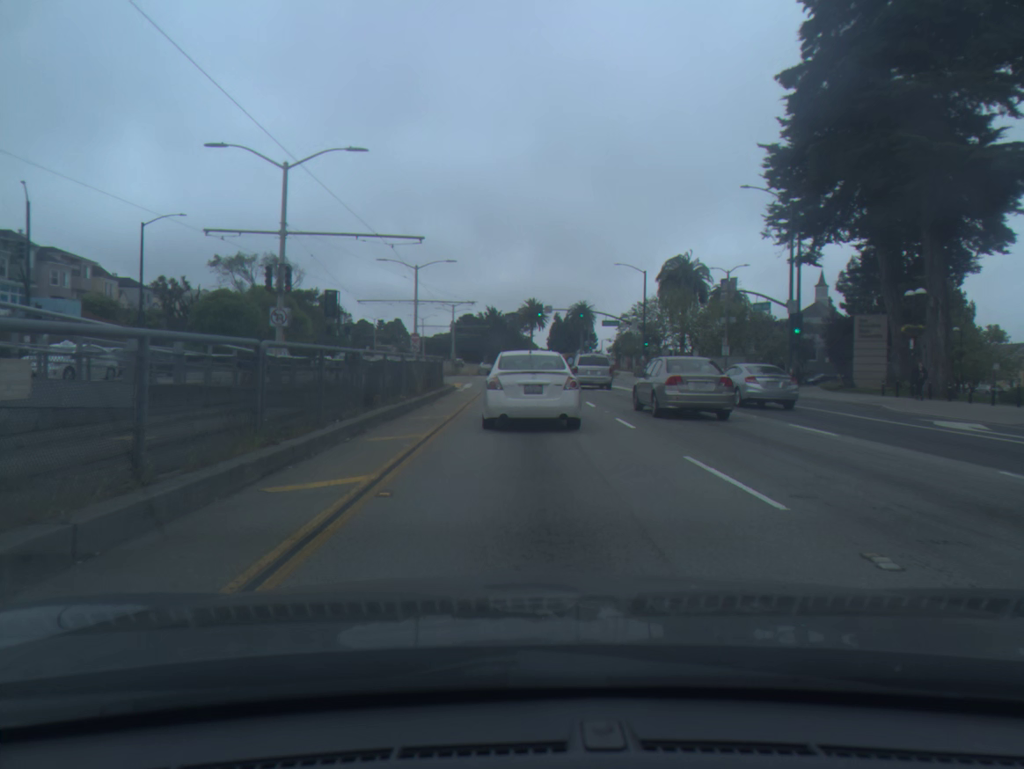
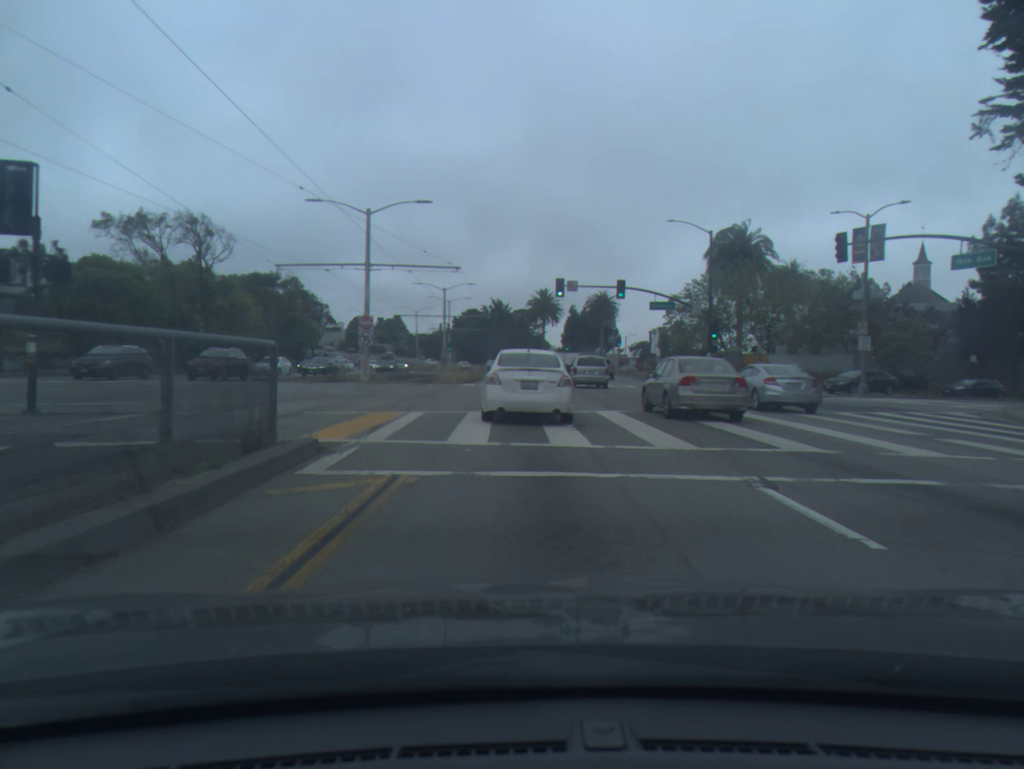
(-0.1, +24.2) m; 0°
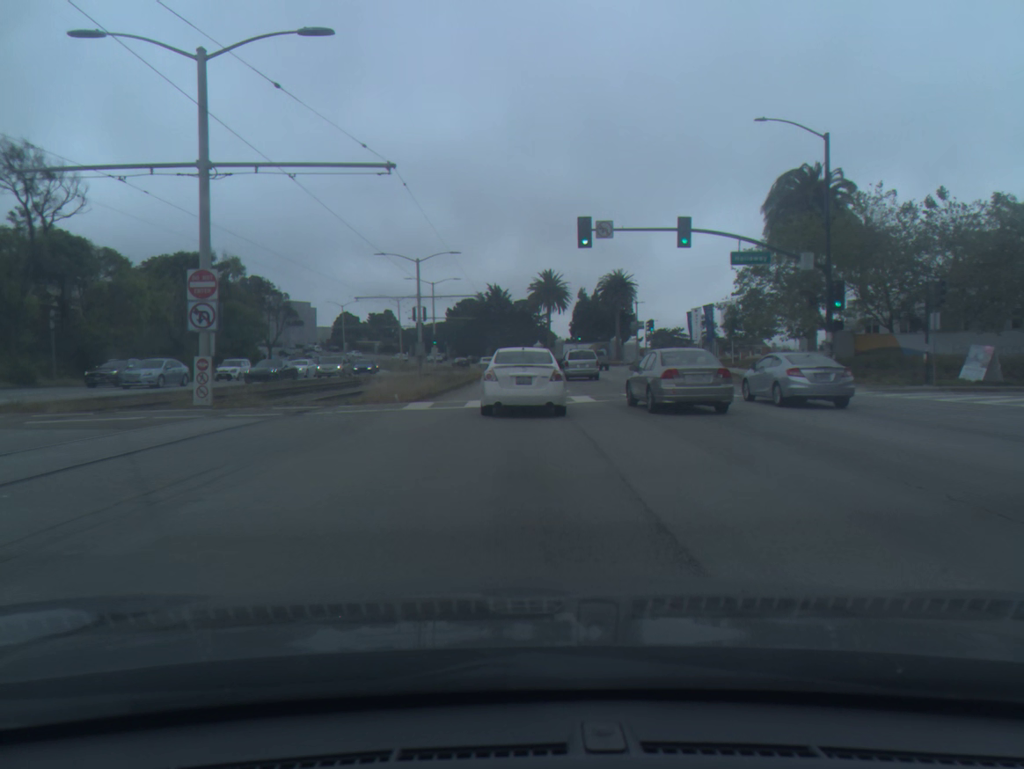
(0.0, +21.2) m; 0°
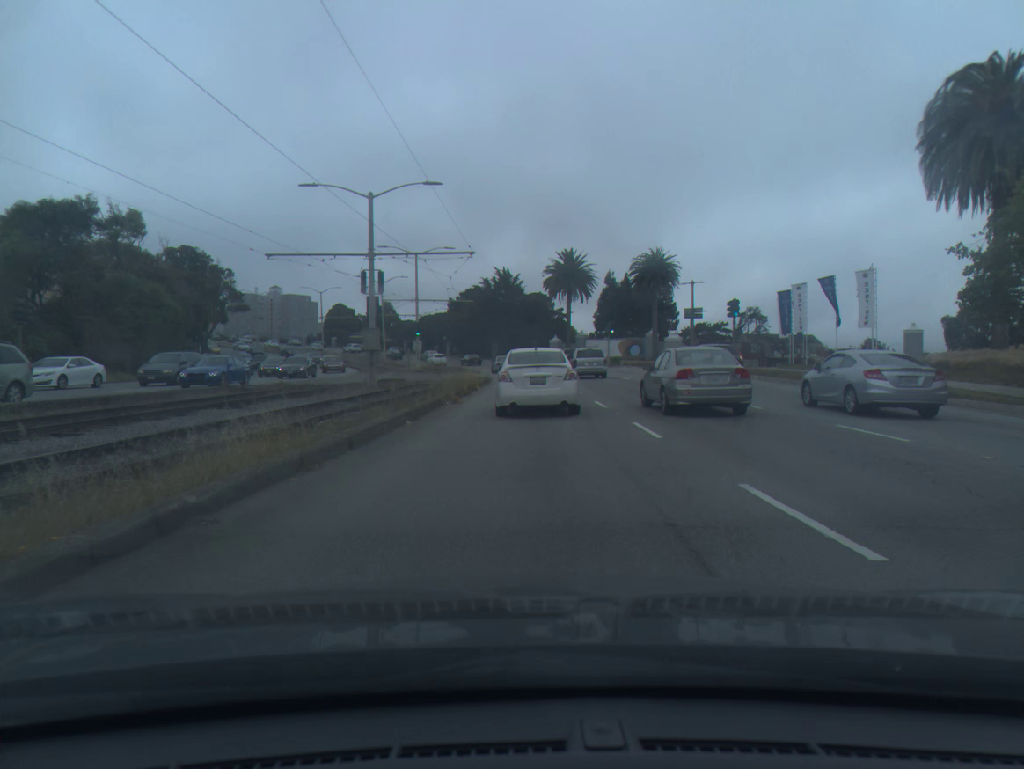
(-0.2, +23.8) m; -1°
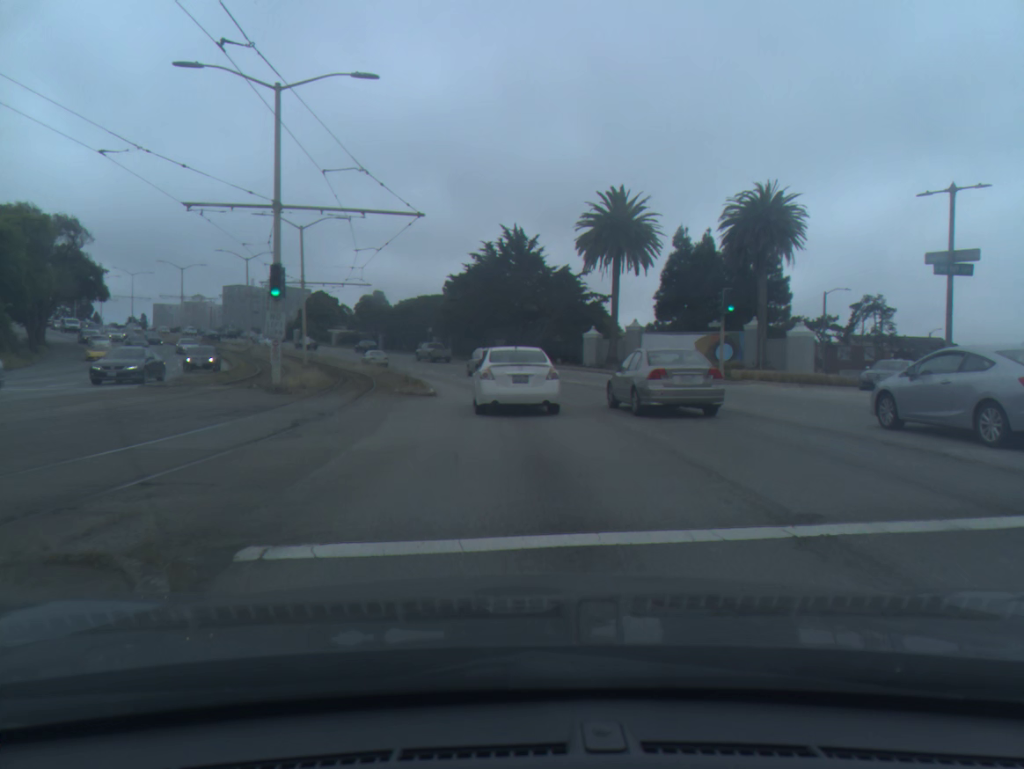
(0.0, +40.4) m; -1°
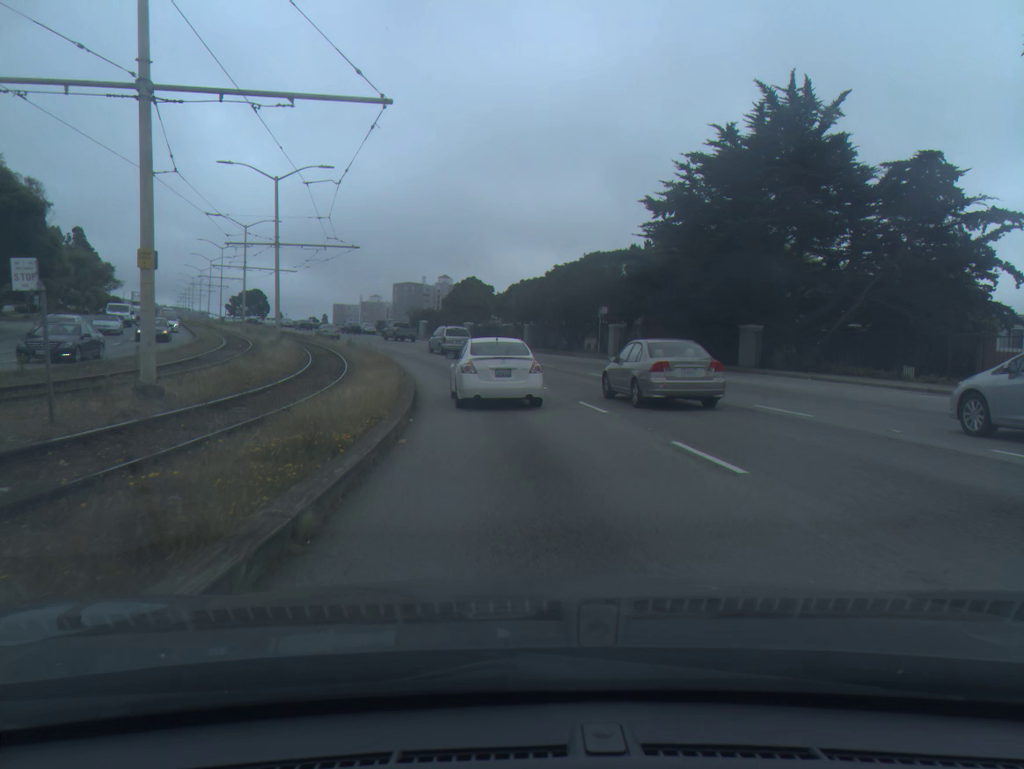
(-4.2, +42.1) m; -13°
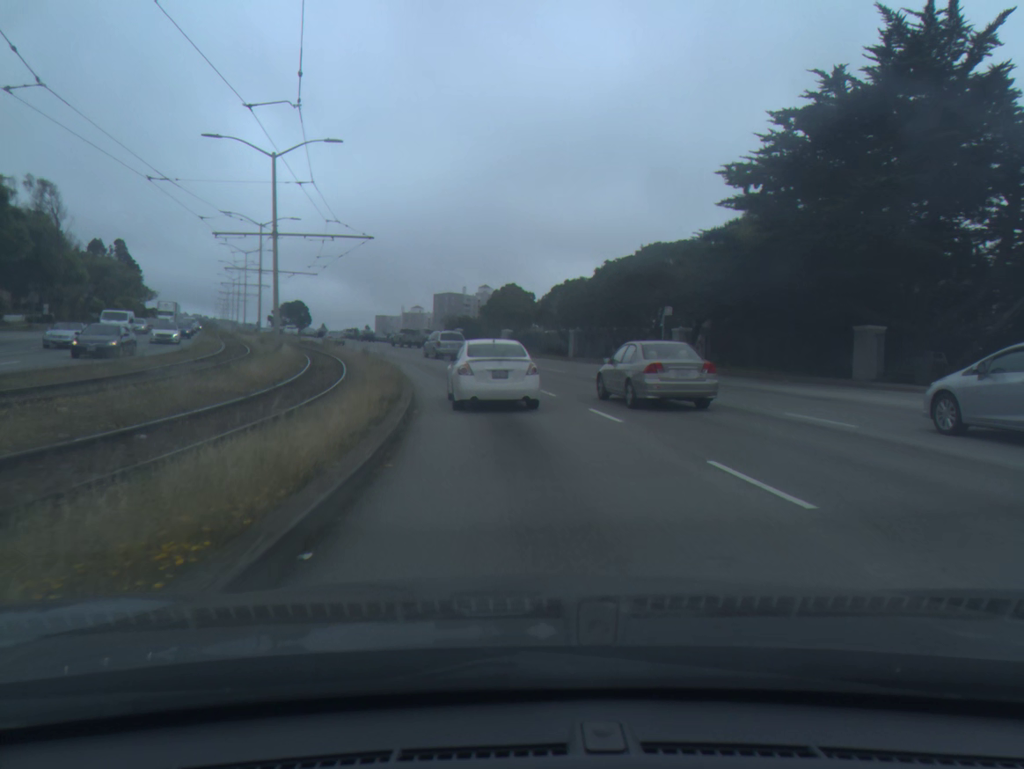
(-0.2, +8.9) m; -3°
